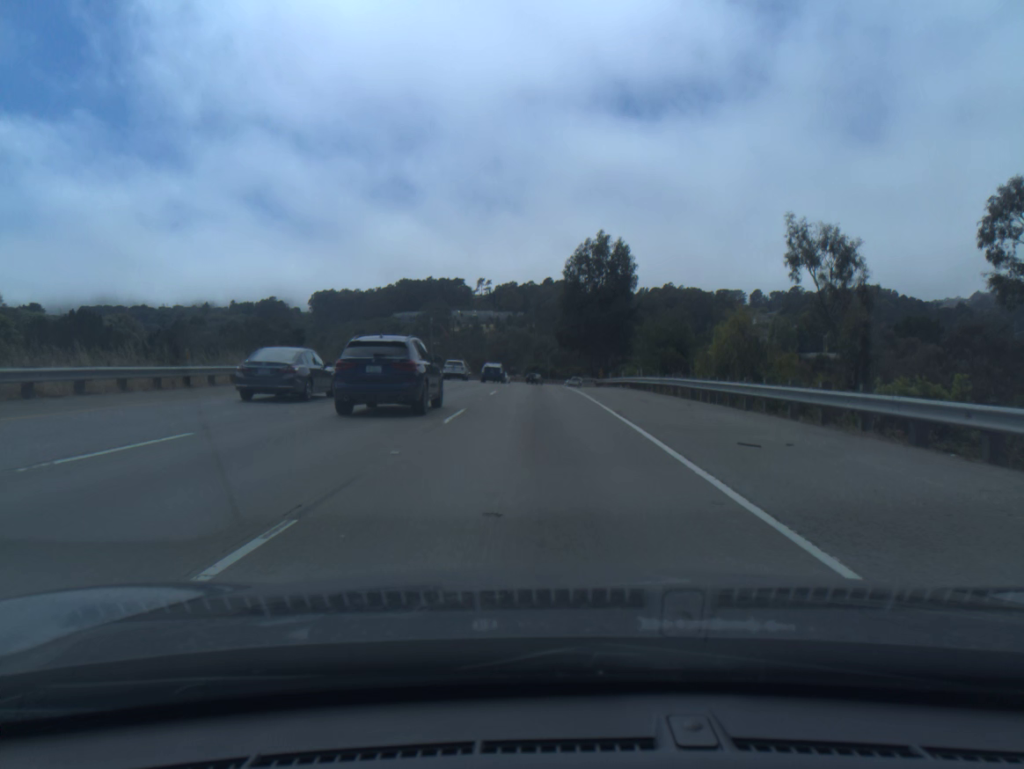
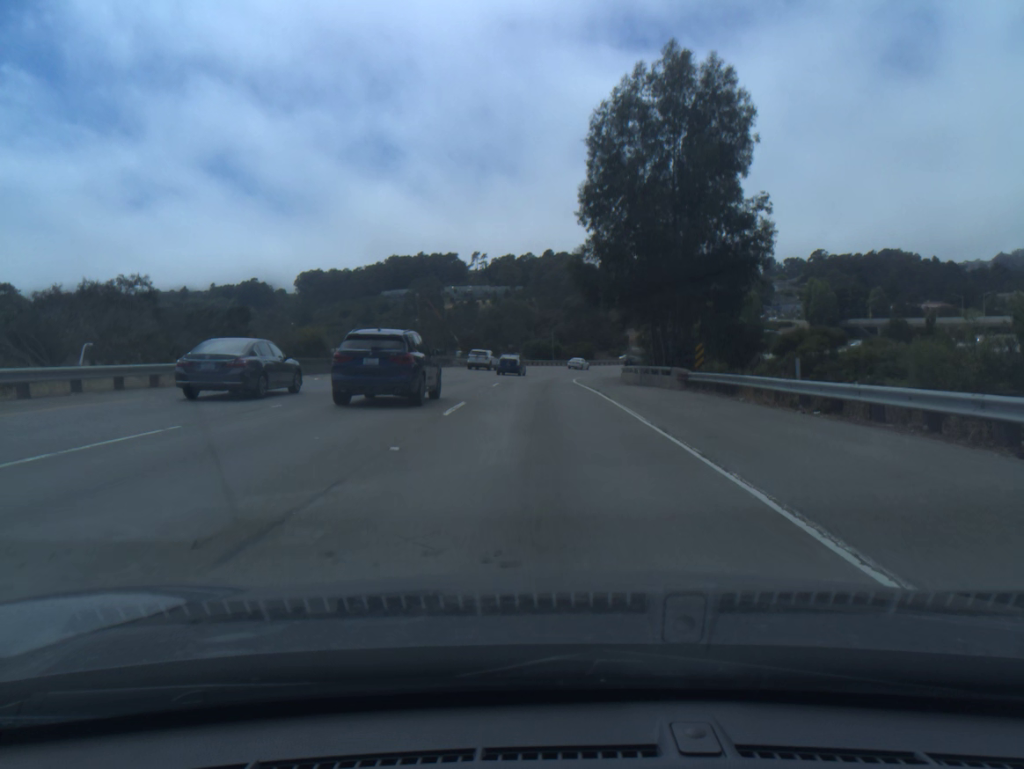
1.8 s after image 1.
(-0.1, +44.0) m; 0°
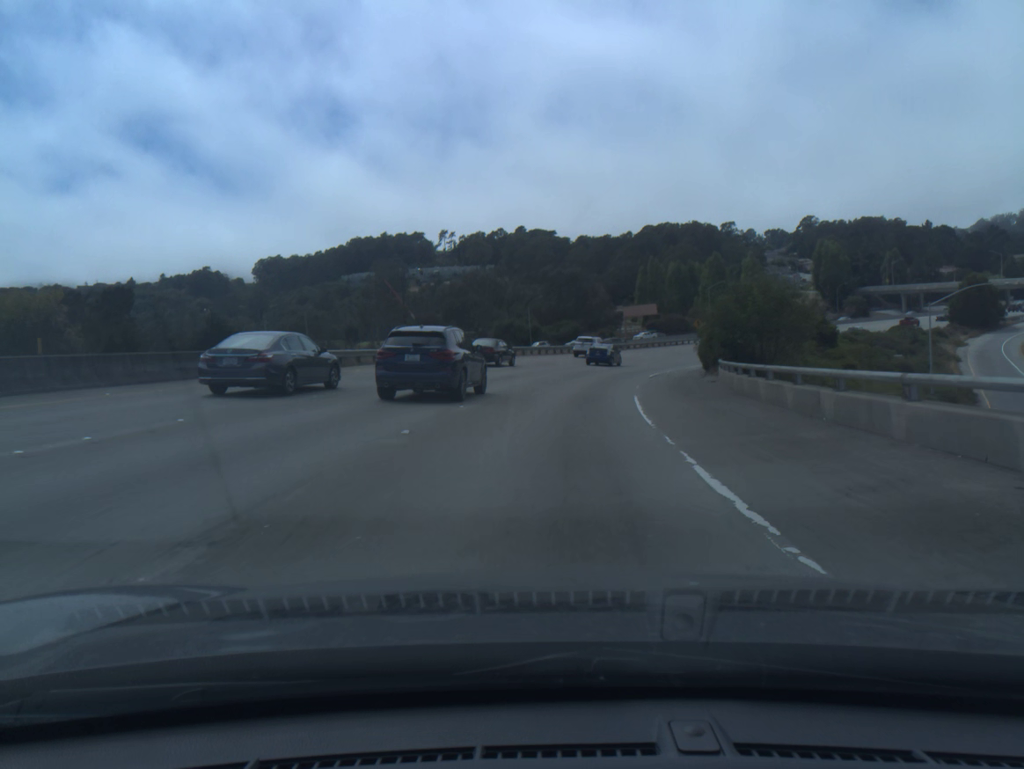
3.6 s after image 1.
(+0.3, +43.0) m; +2°
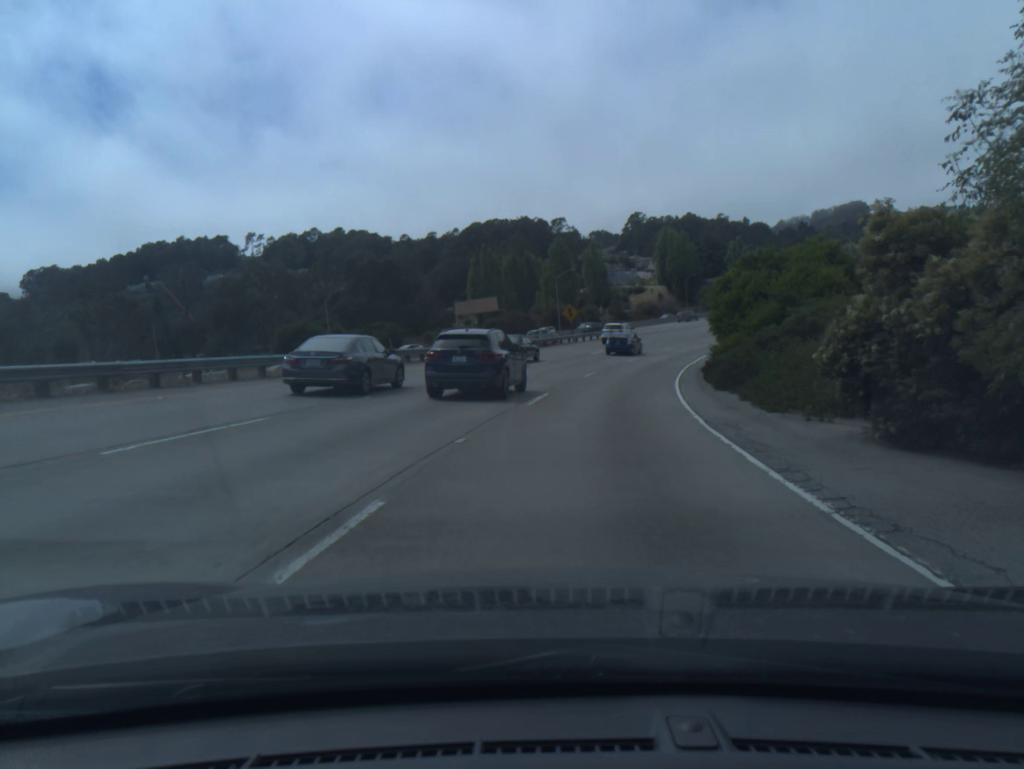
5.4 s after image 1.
(+3.7, +41.4) m; +12°
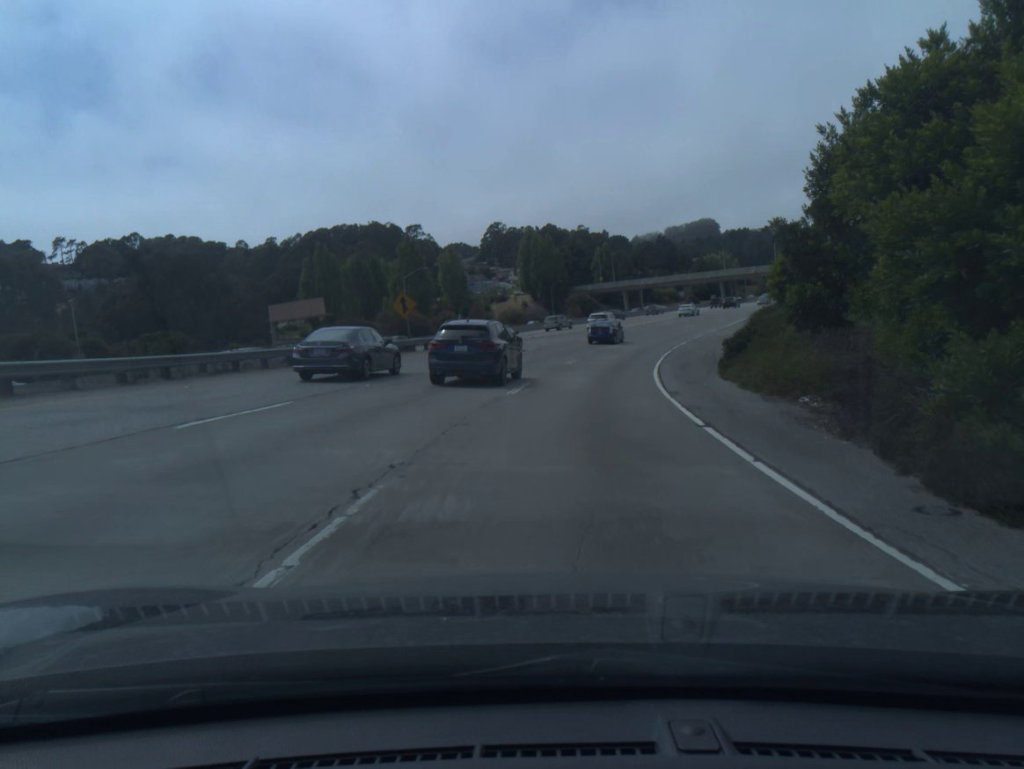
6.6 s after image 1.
(+2.3, +26.8) m; +10°
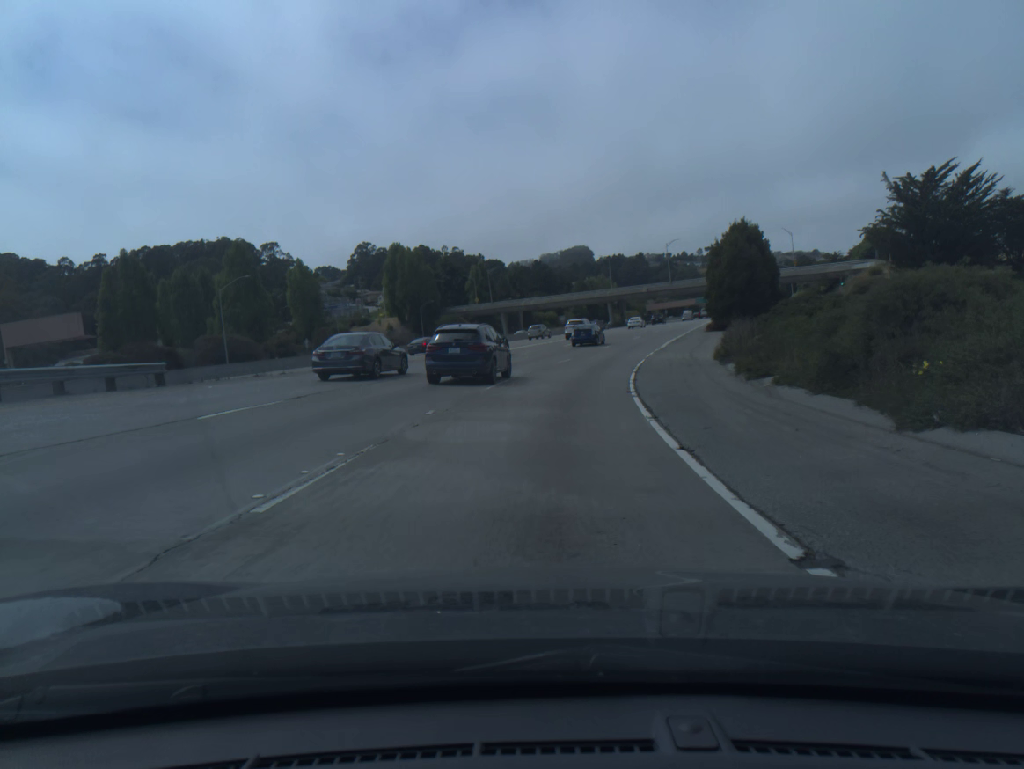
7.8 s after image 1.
(+2.1, +26.1) m; +9°
